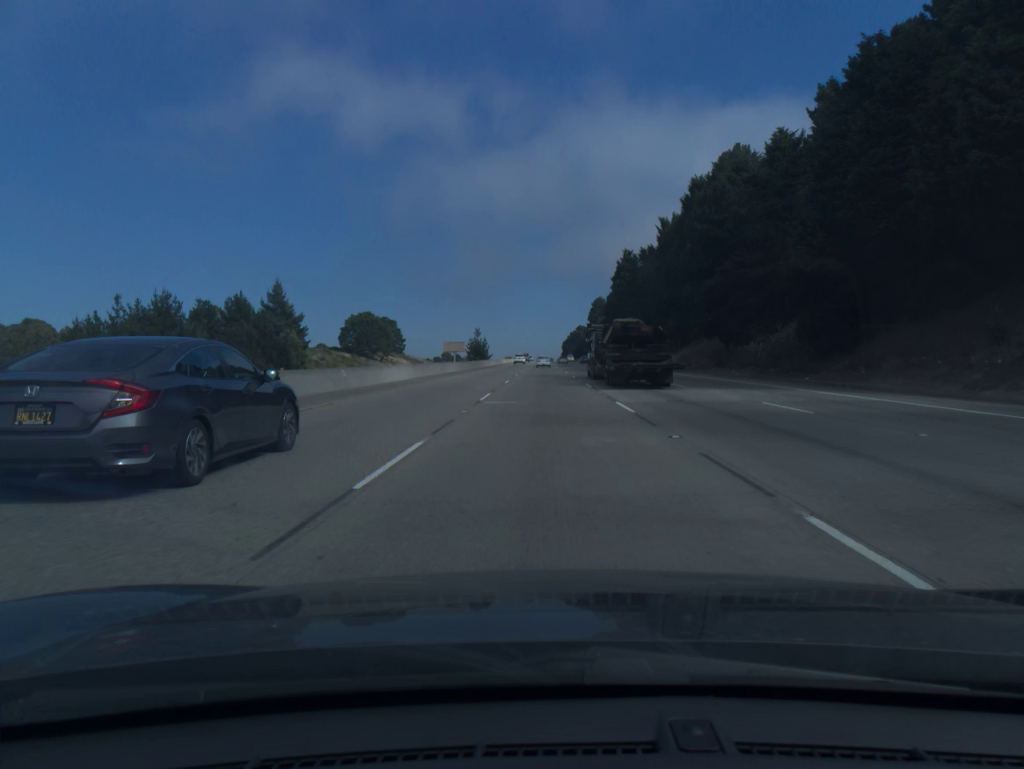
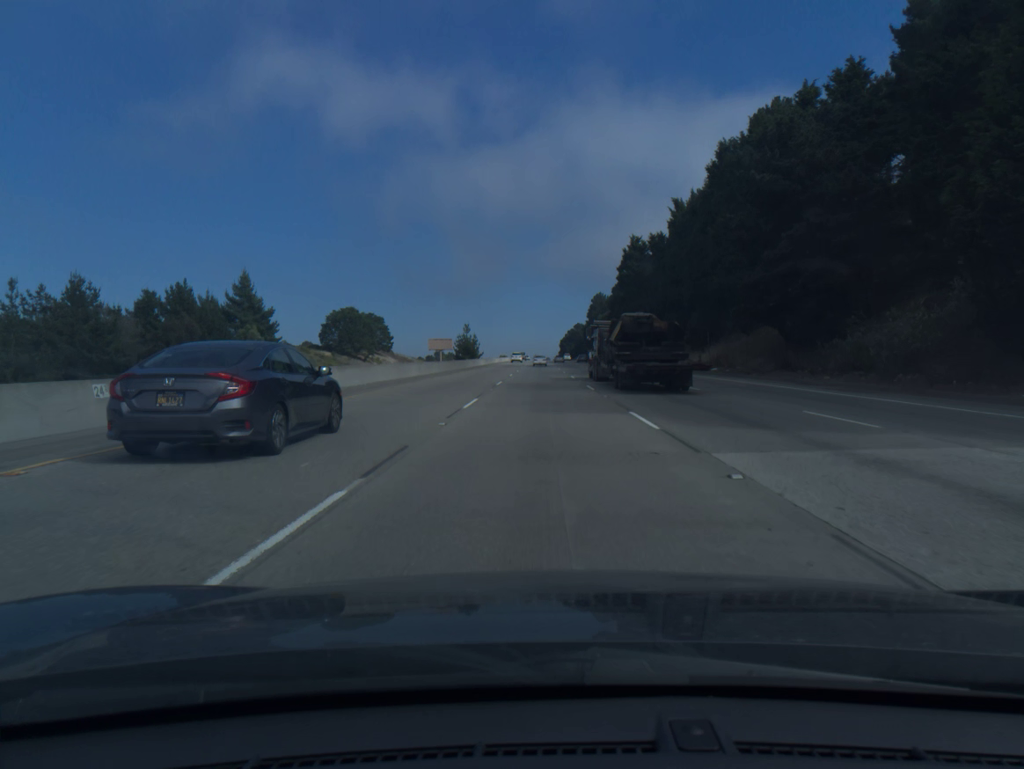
(0.0, +18.5) m; 0°
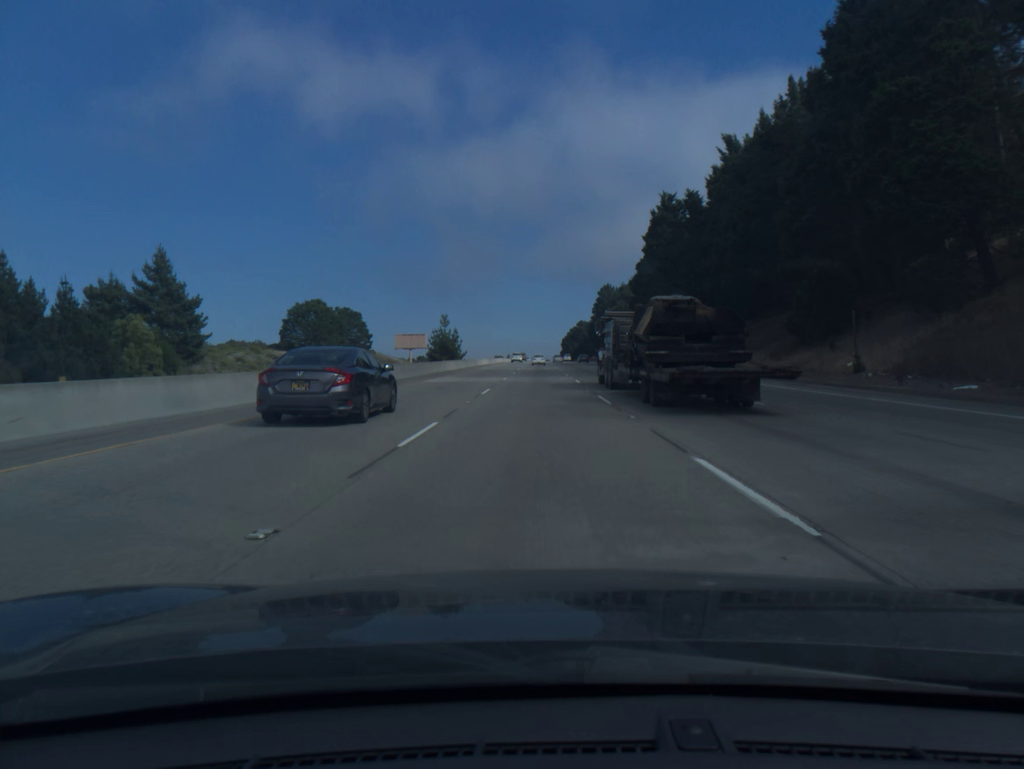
(0.0, +37.0) m; 0°
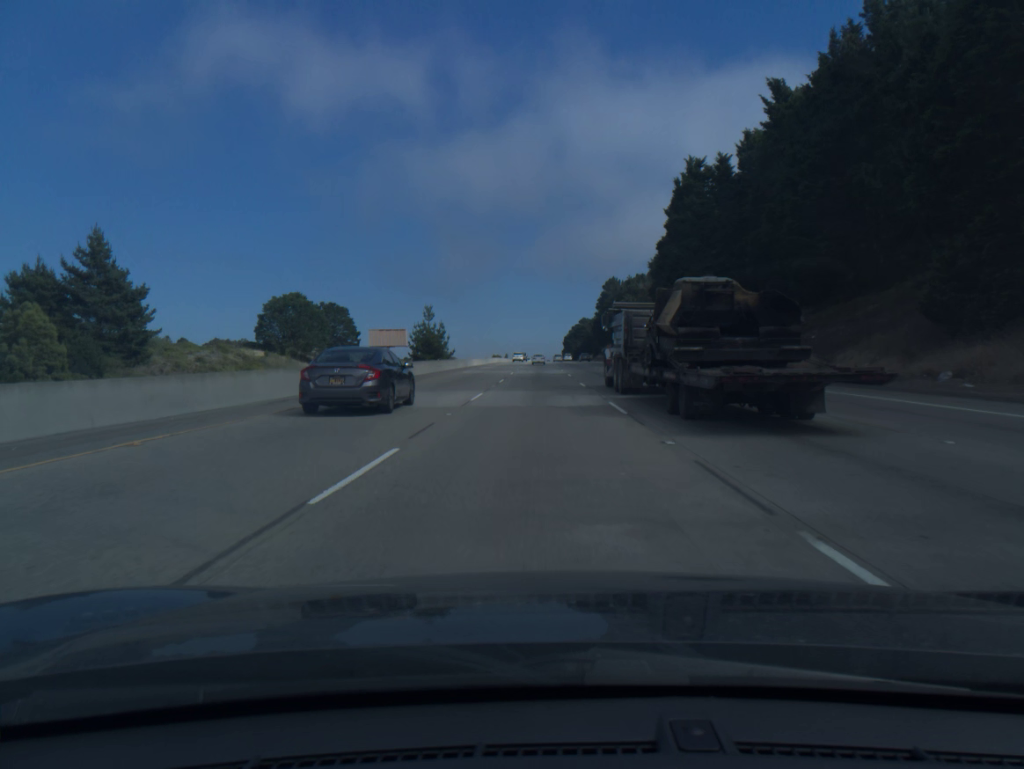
(0.0, +18.5) m; 0°
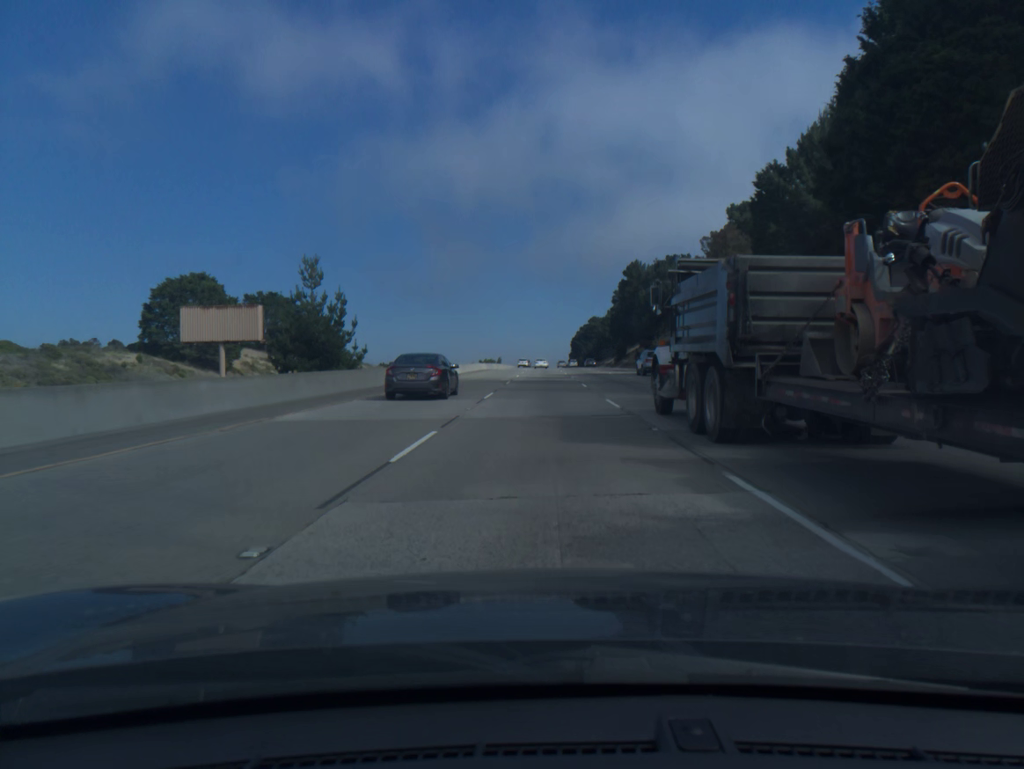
(-0.2, +55.7) m; 0°
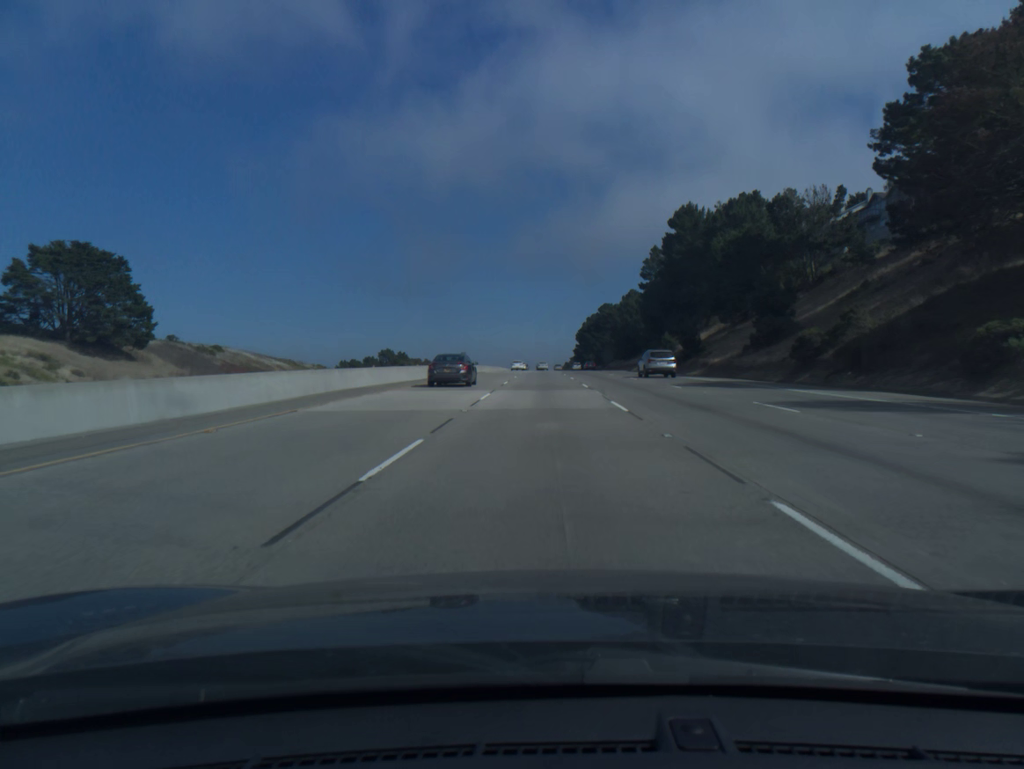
(+0.1, +74.6) m; 0°
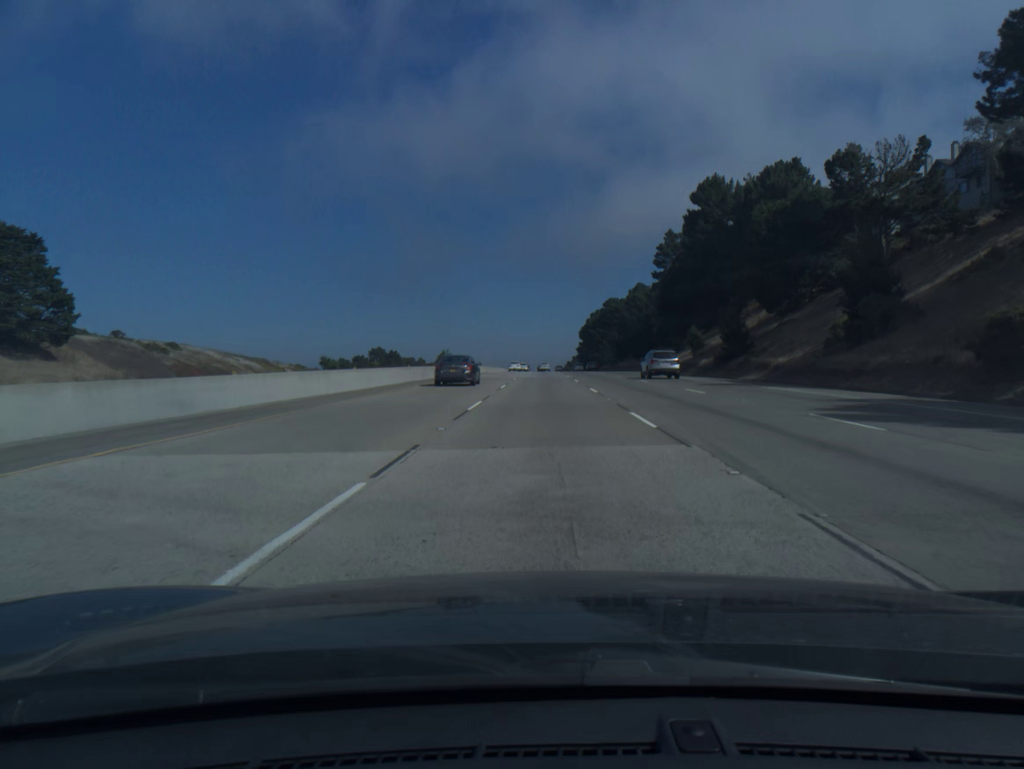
(0.0, +18.7) m; 0°
